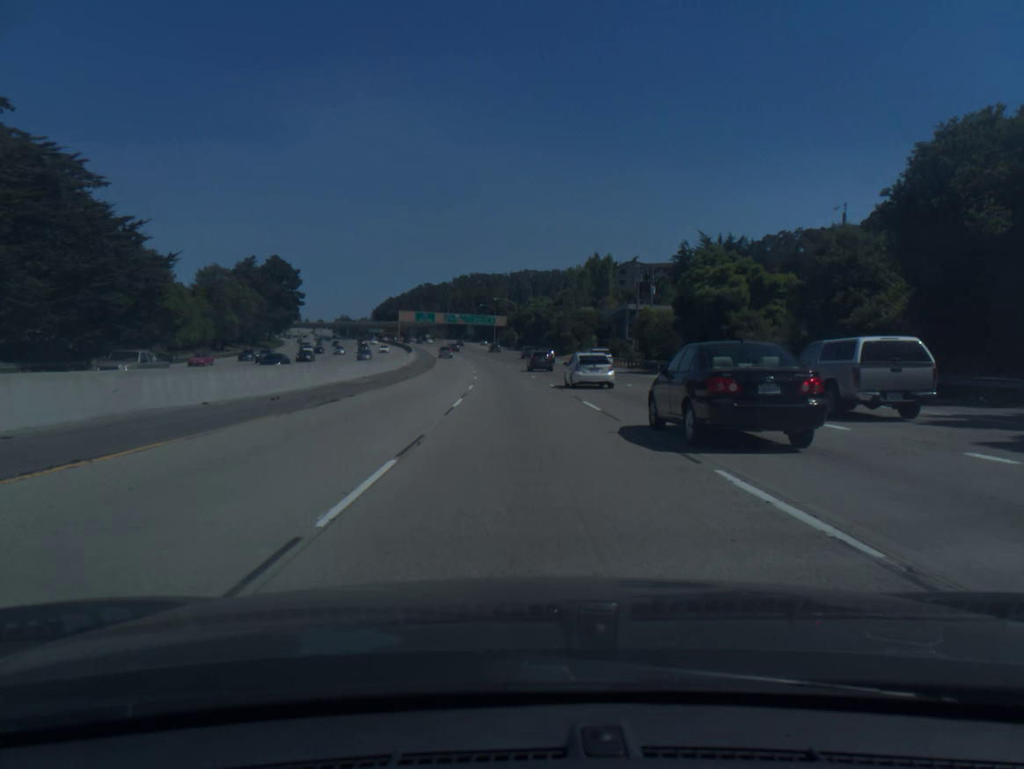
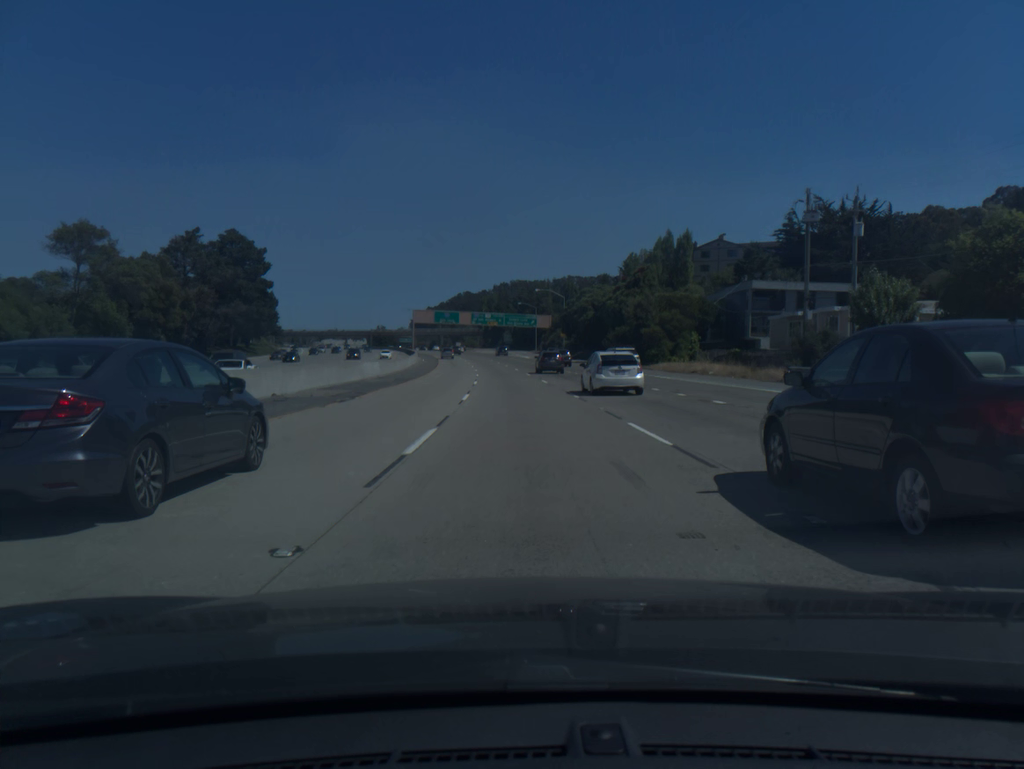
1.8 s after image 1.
(-1.2, +50.0) m; -3°
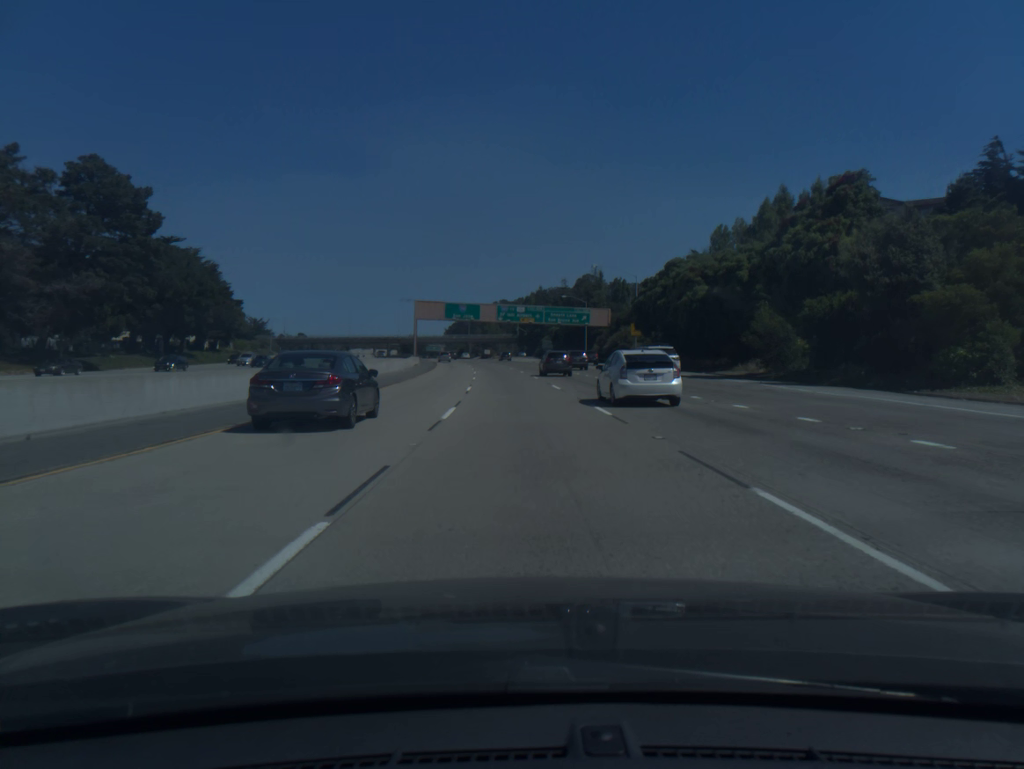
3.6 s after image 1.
(-1.3, +51.2) m; -3°
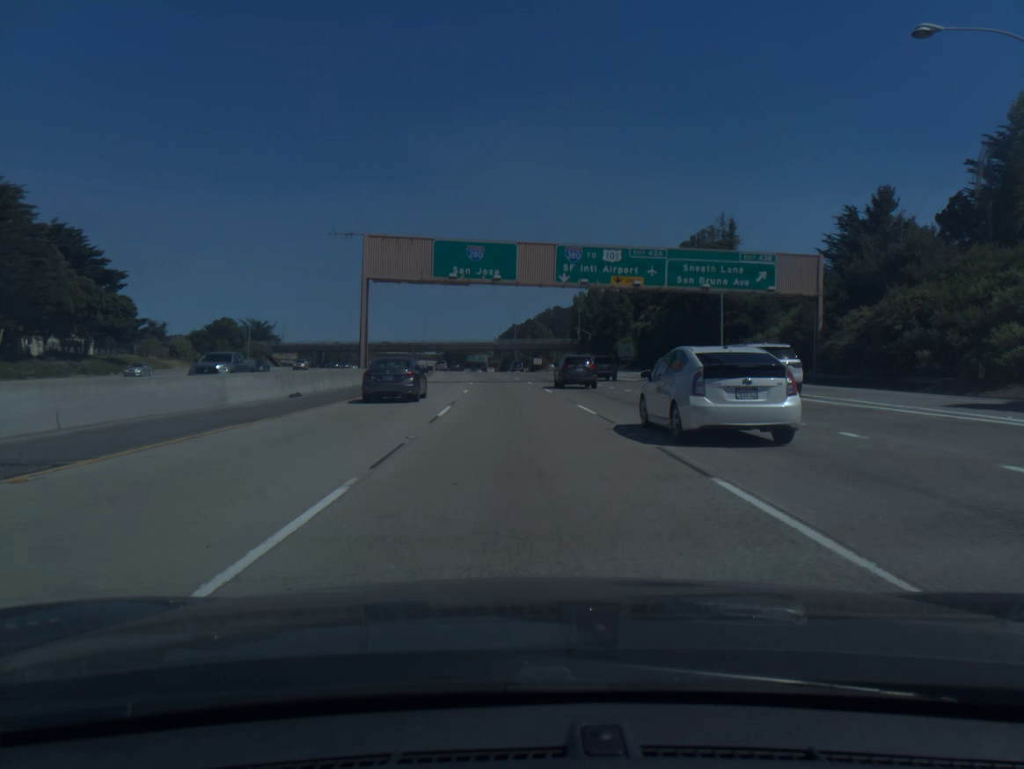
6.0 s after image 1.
(-2.3, +69.6) m; -4°
